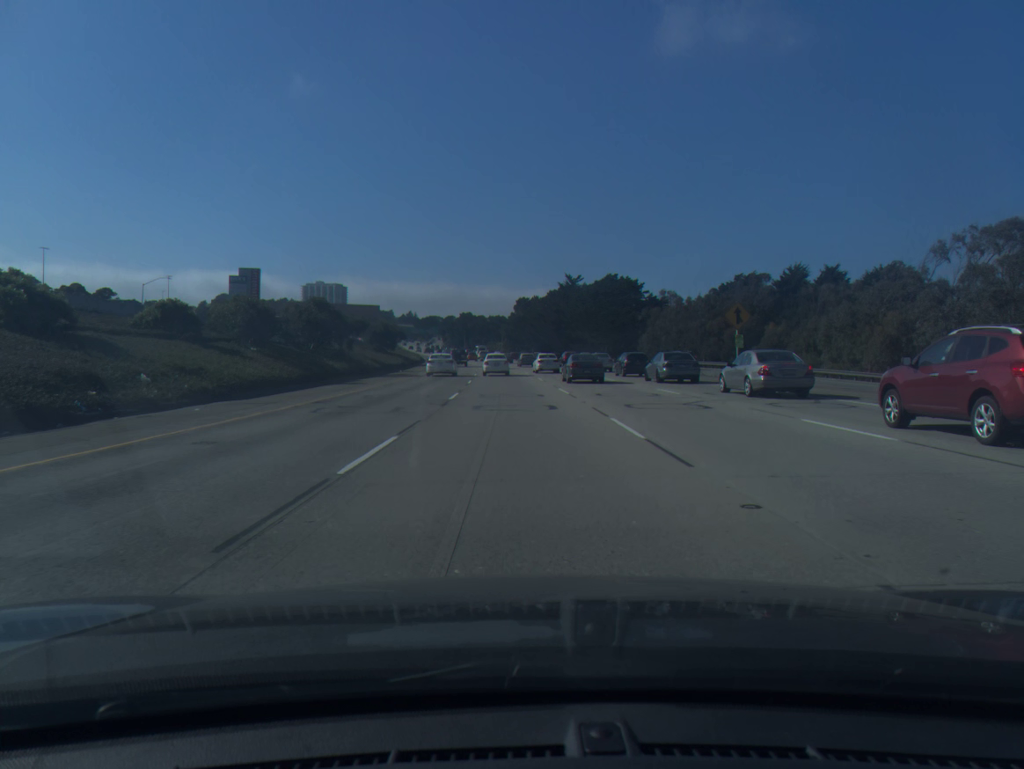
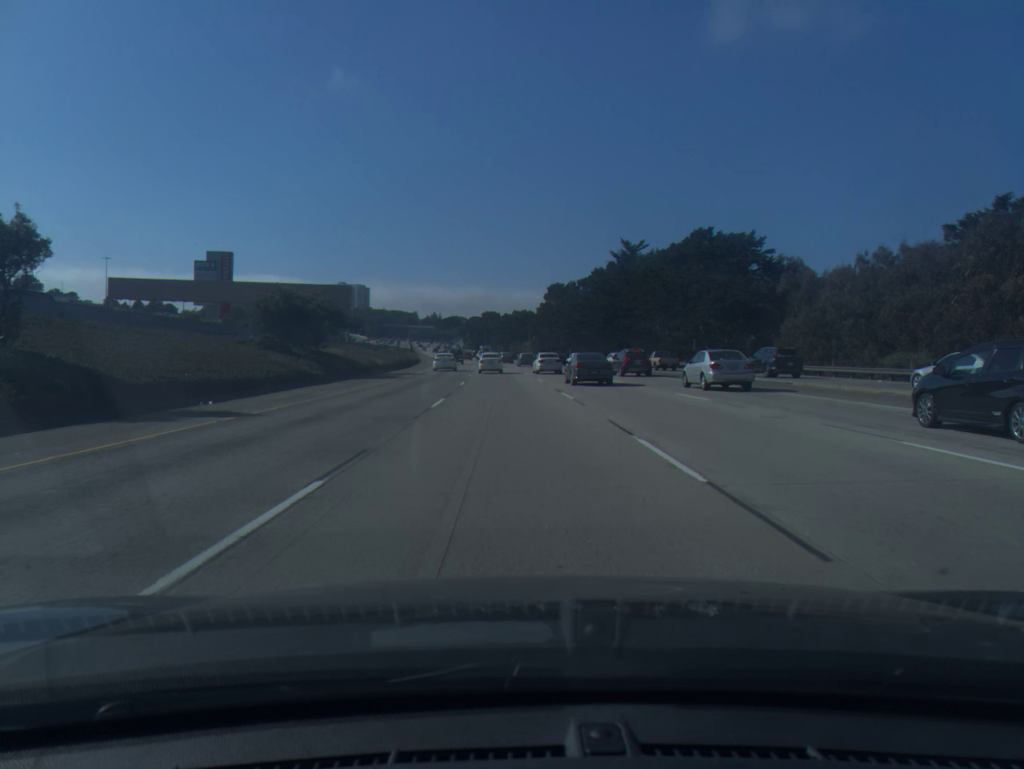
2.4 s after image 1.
(-0.8, +48.0) m; -2°
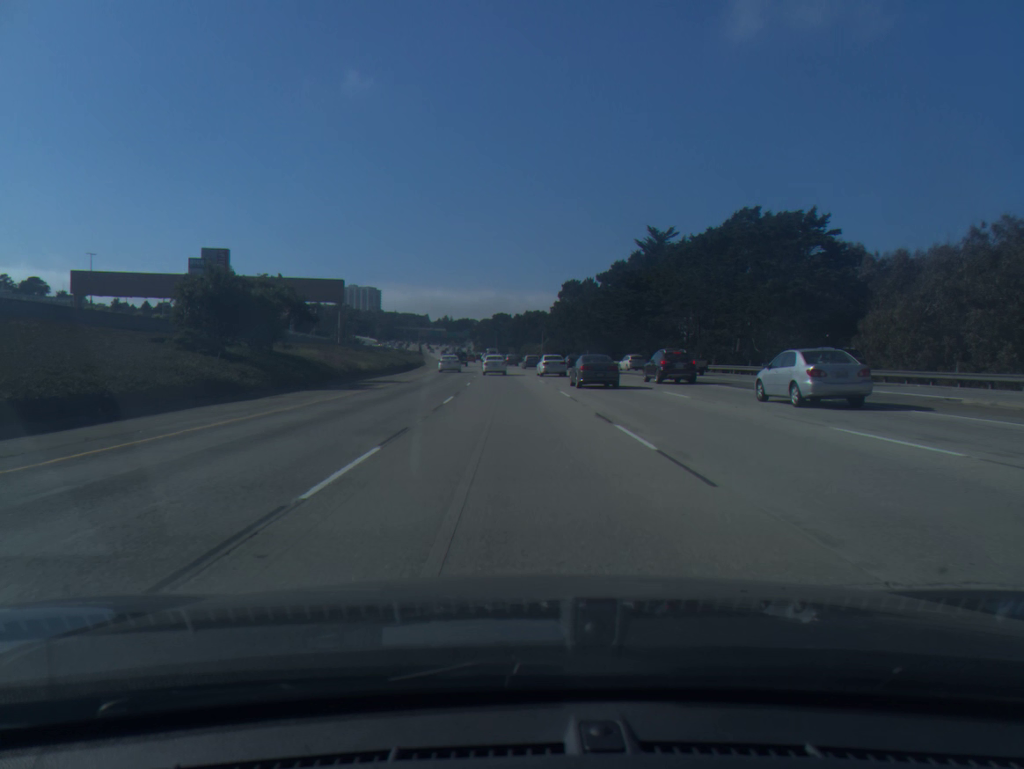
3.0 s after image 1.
(-0.1, +12.1) m; -1°
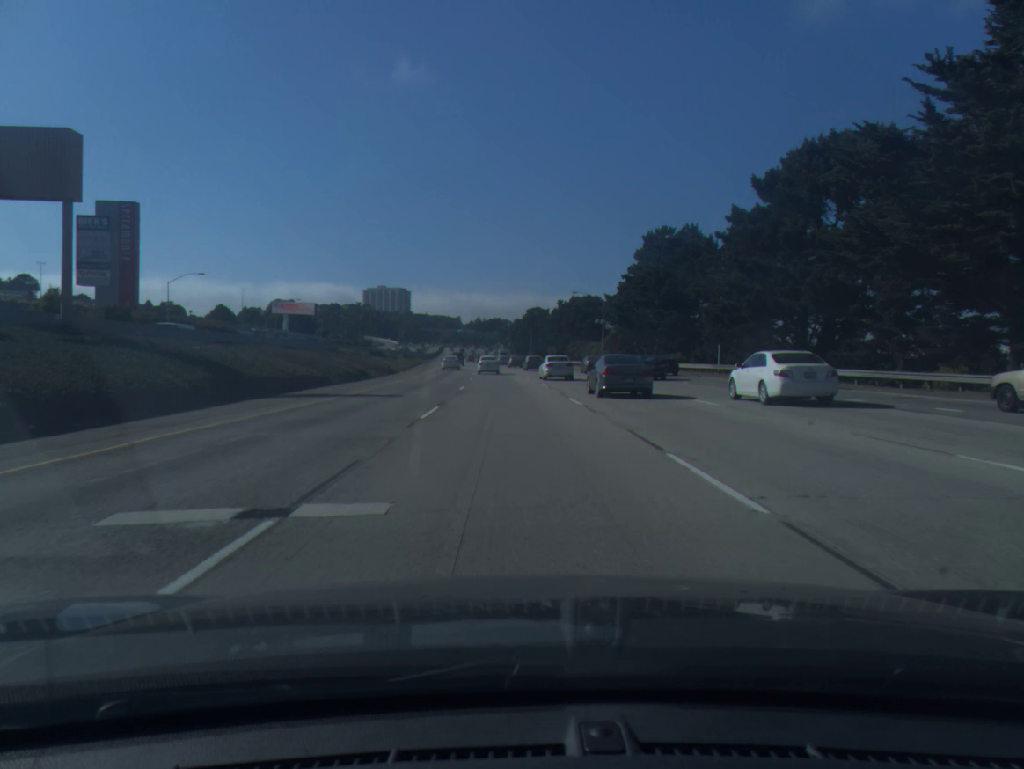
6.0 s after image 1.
(-1.6, +62.5) m; -3°
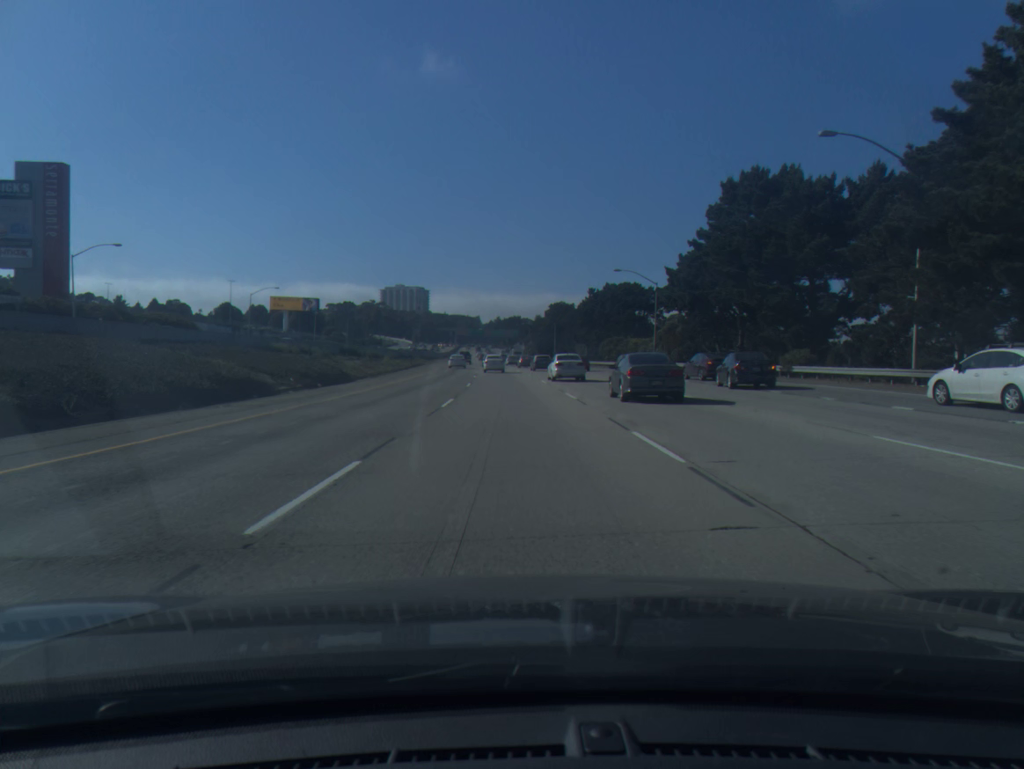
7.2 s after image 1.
(-0.3, +26.1) m; -1°
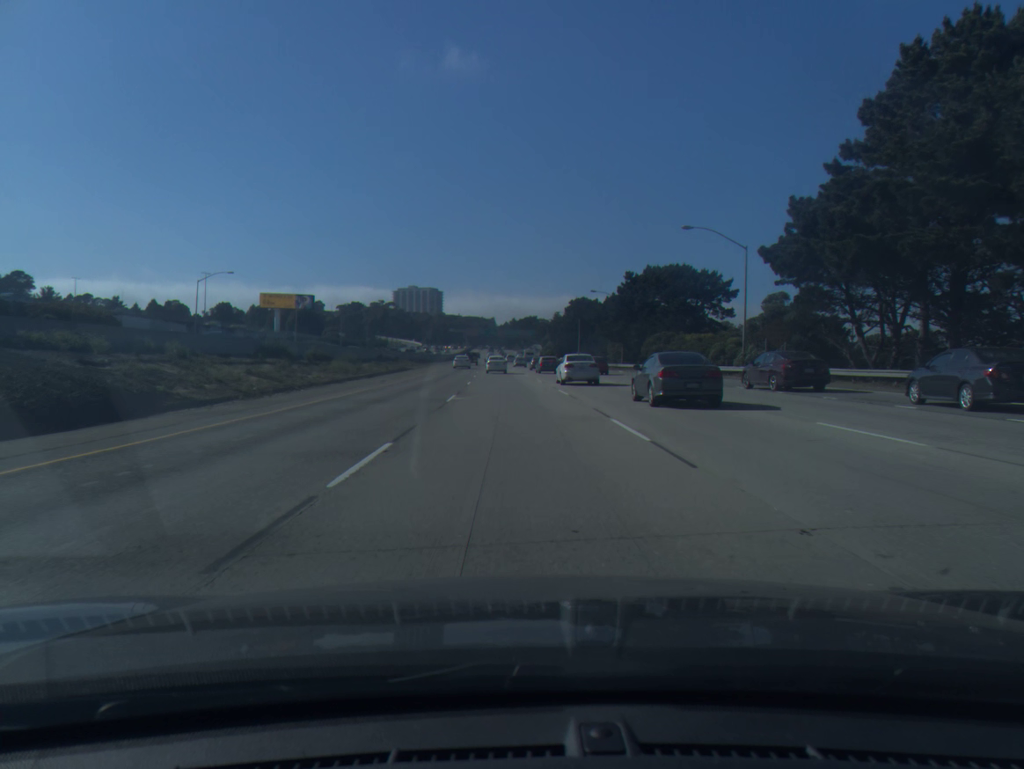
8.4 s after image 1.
(-0.3, +26.7) m; -1°
